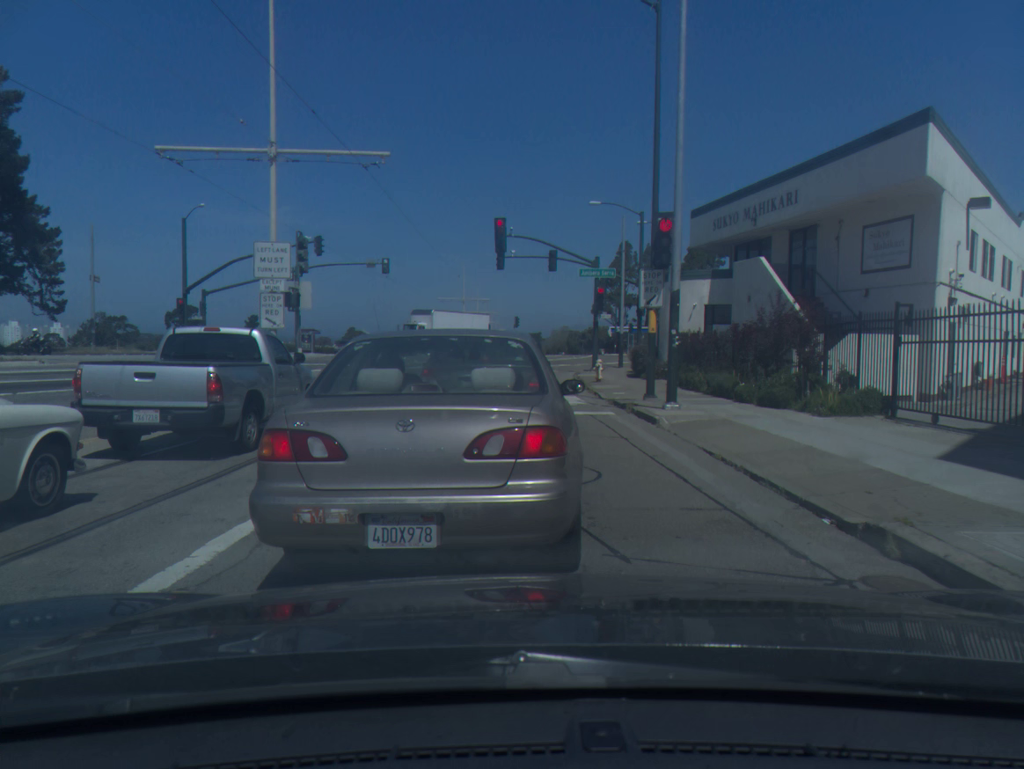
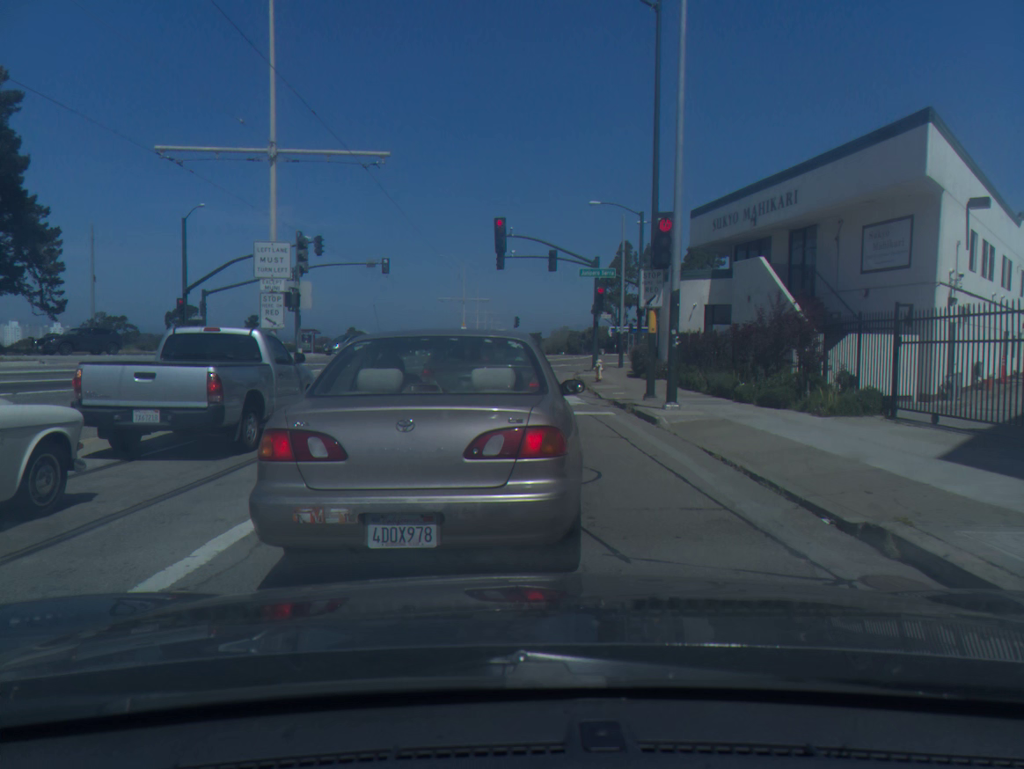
(0.0, 0.0) m; 0°
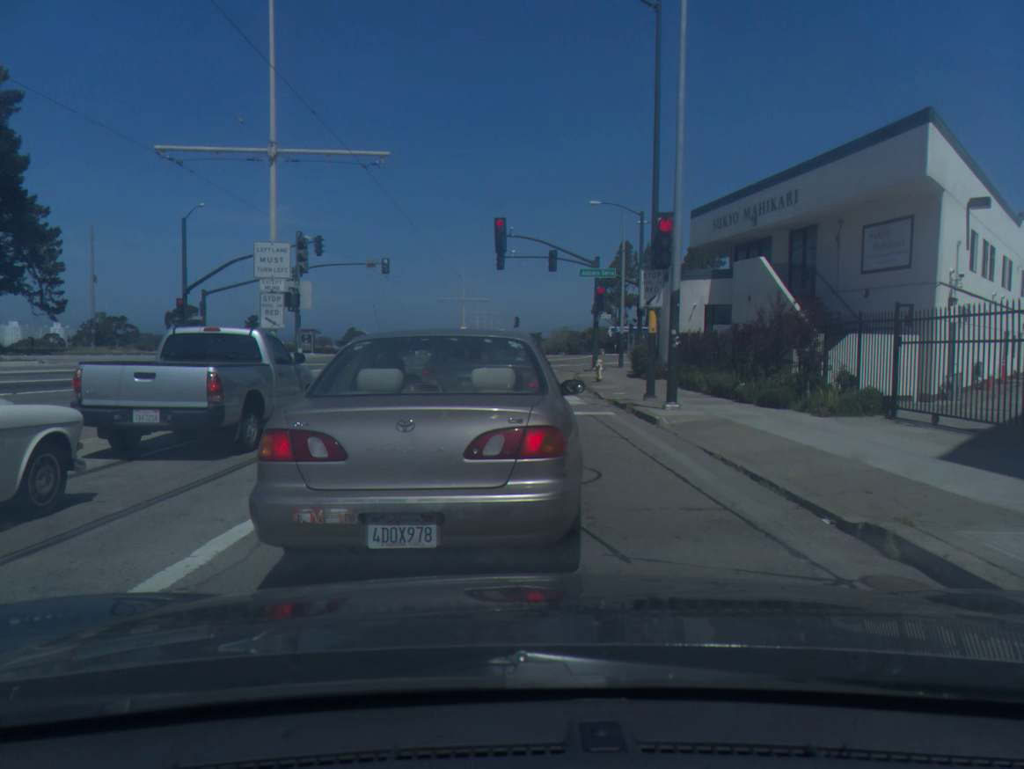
(0.0, 0.0) m; 0°
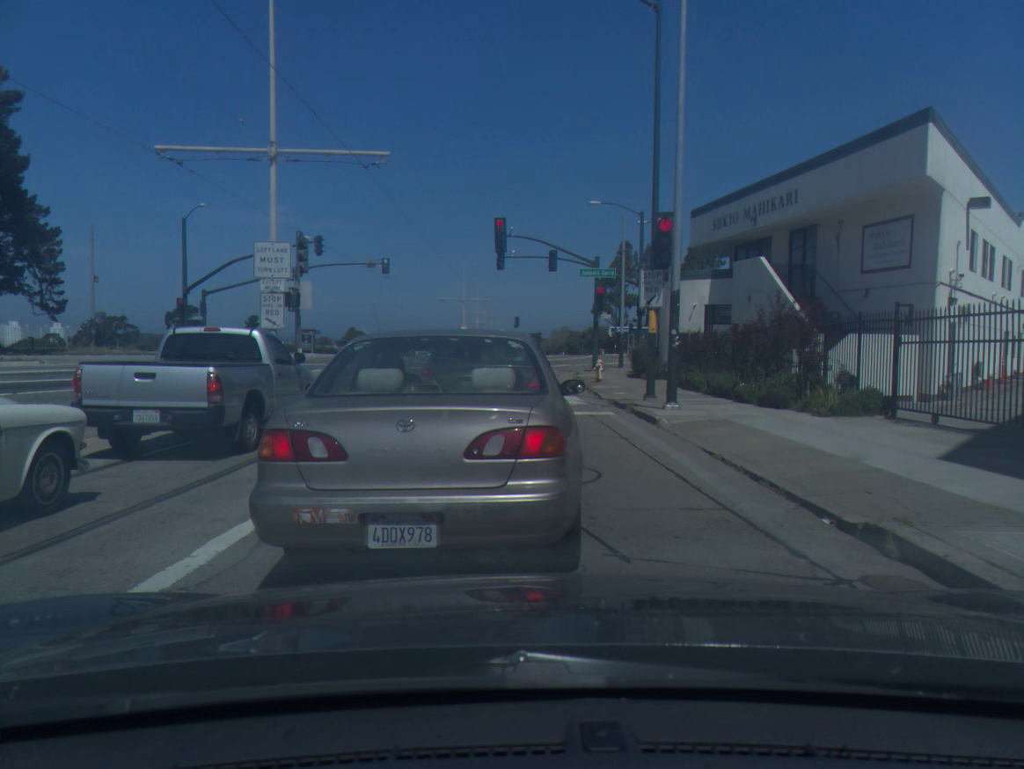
(-0.1, 0.0) m; 0°
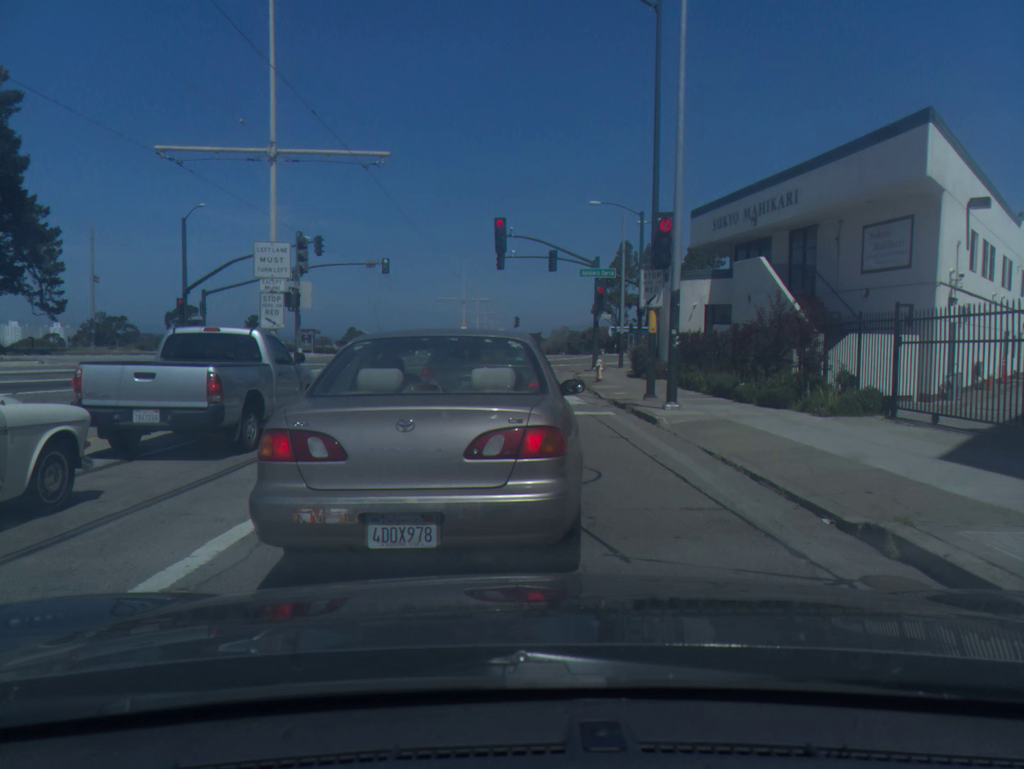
(0.0, 0.0) m; 0°
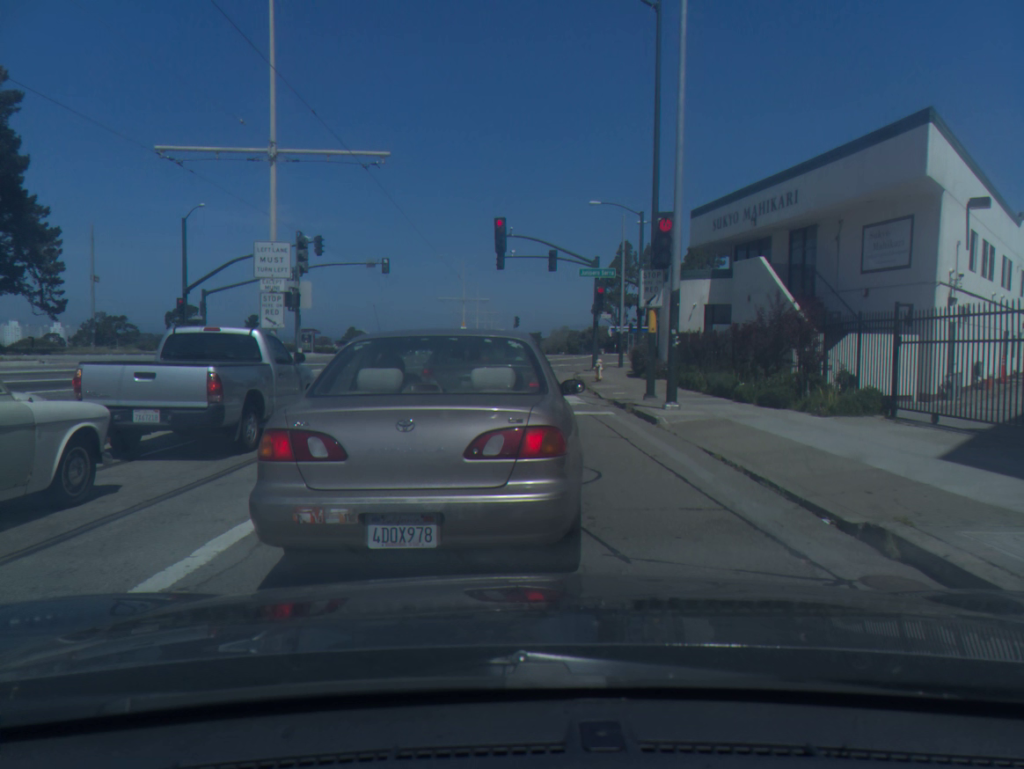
(+0.1, 0.0) m; 0°
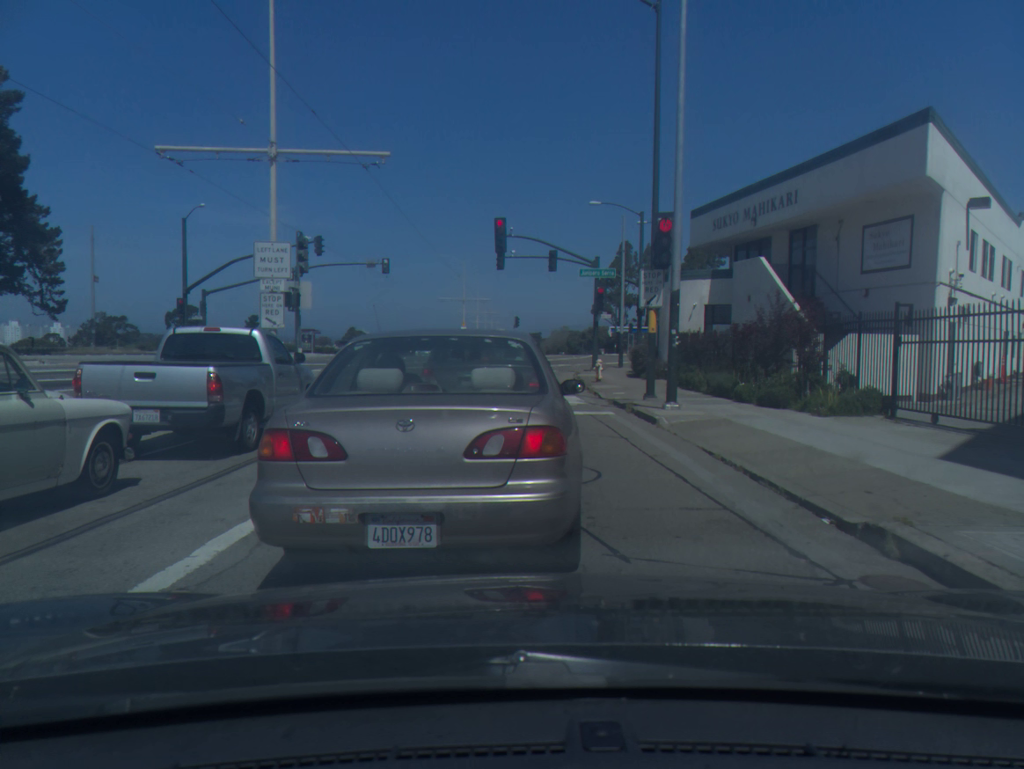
(+0.2, +0.1) m; 0°
